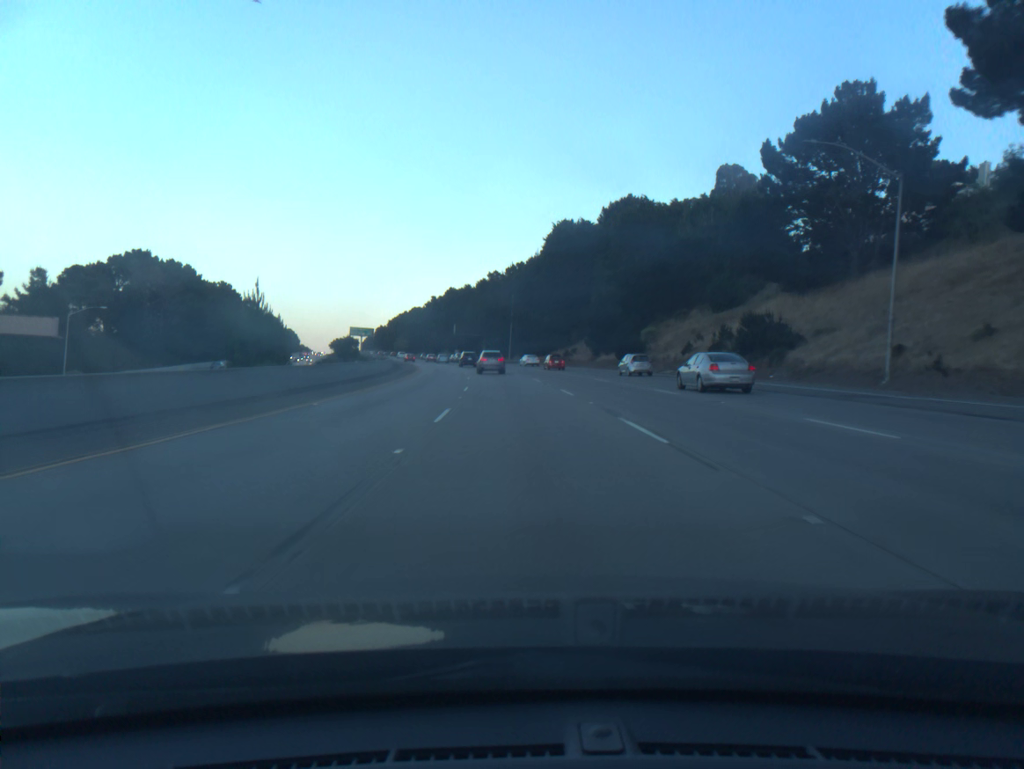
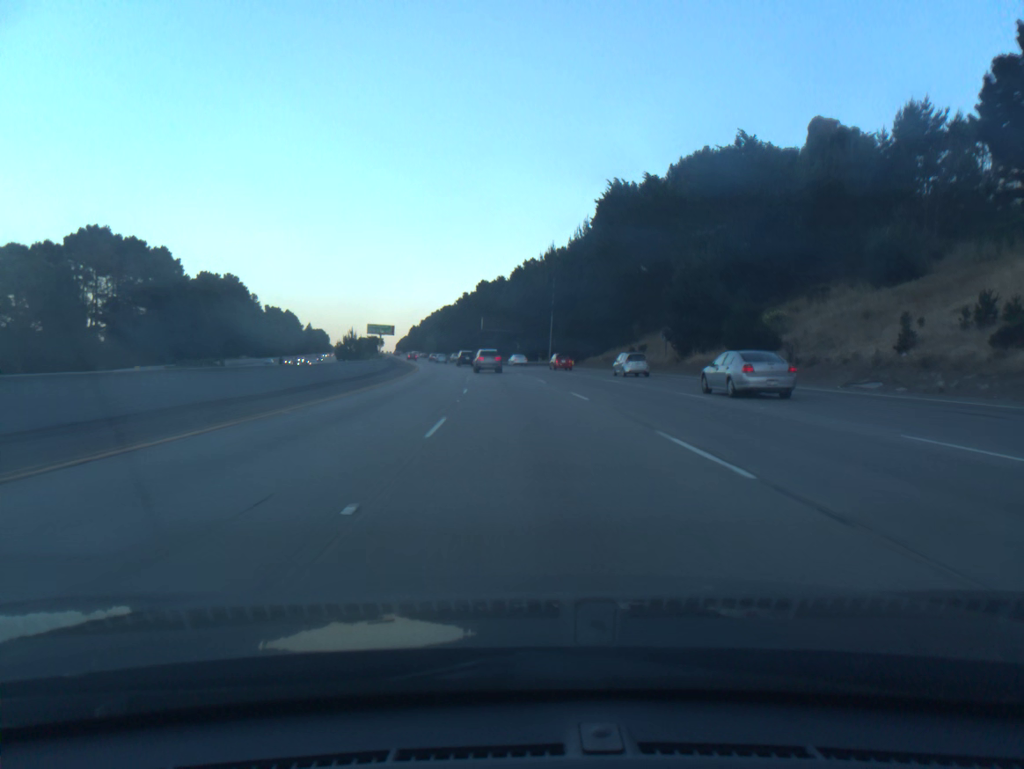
(-0.8, +32.3) m; -3°
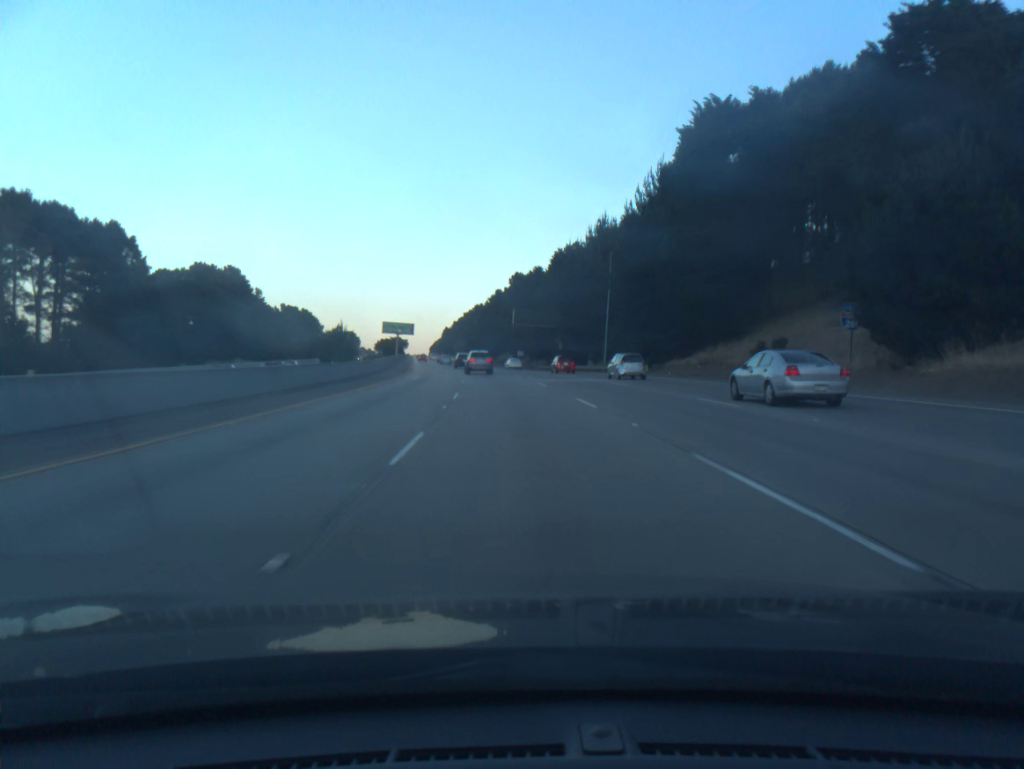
(-0.7, +32.3) m; -3°
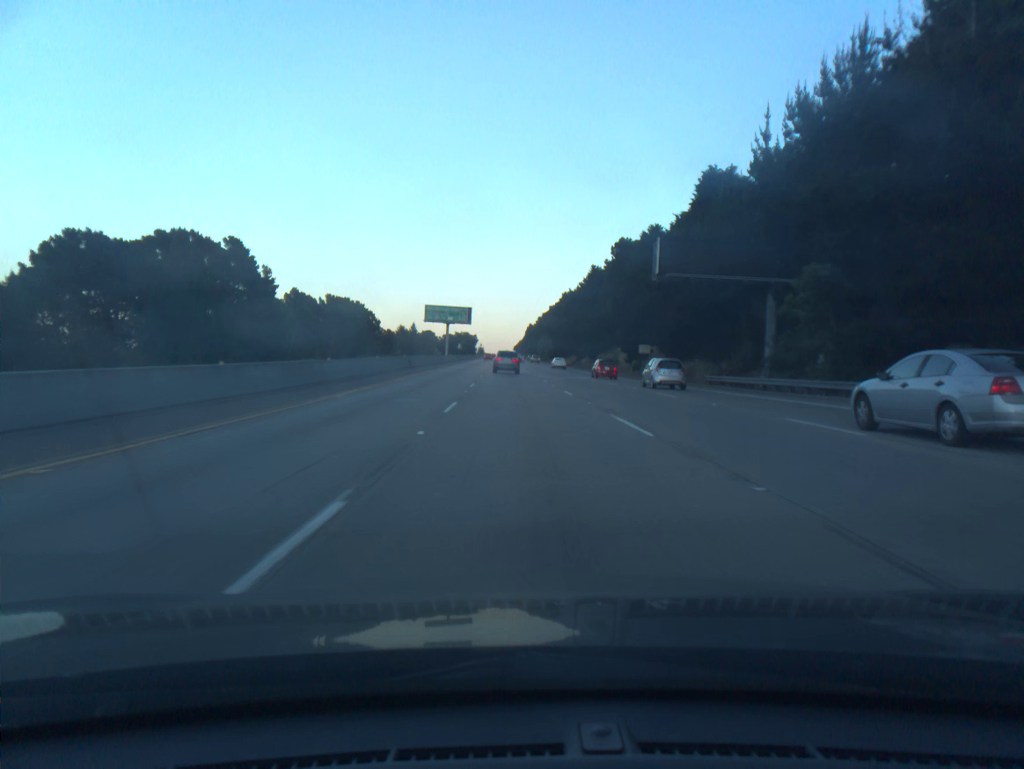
(-3.5, +64.3) m; -6°
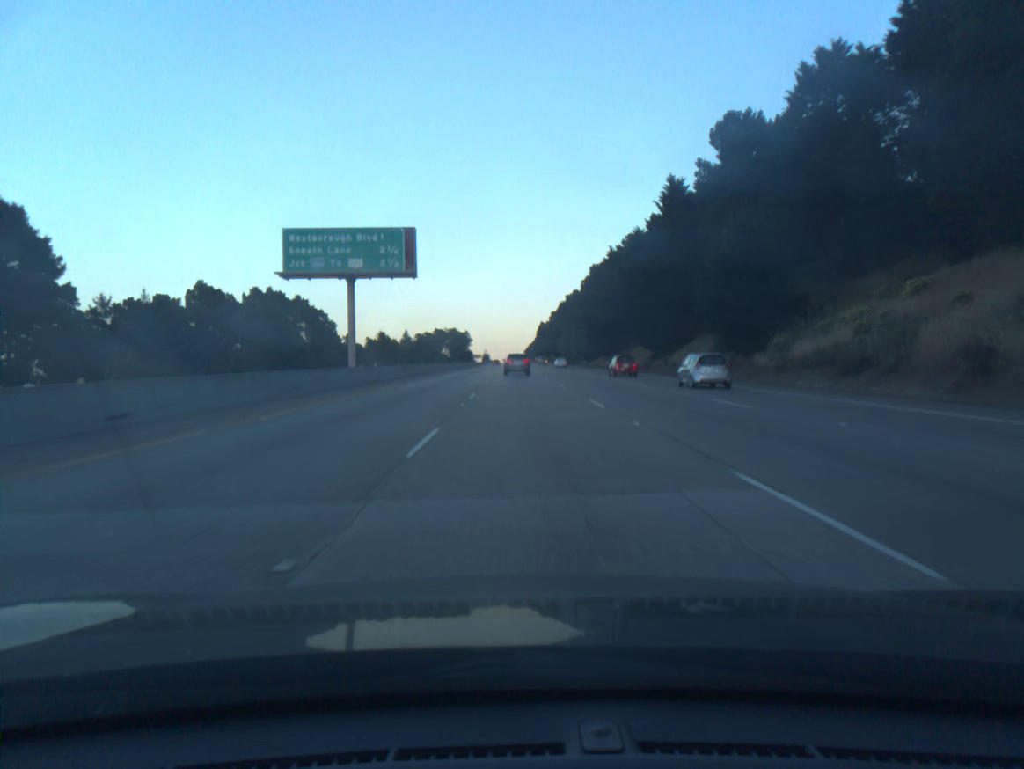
(-1.6, +80.8) m; -1°
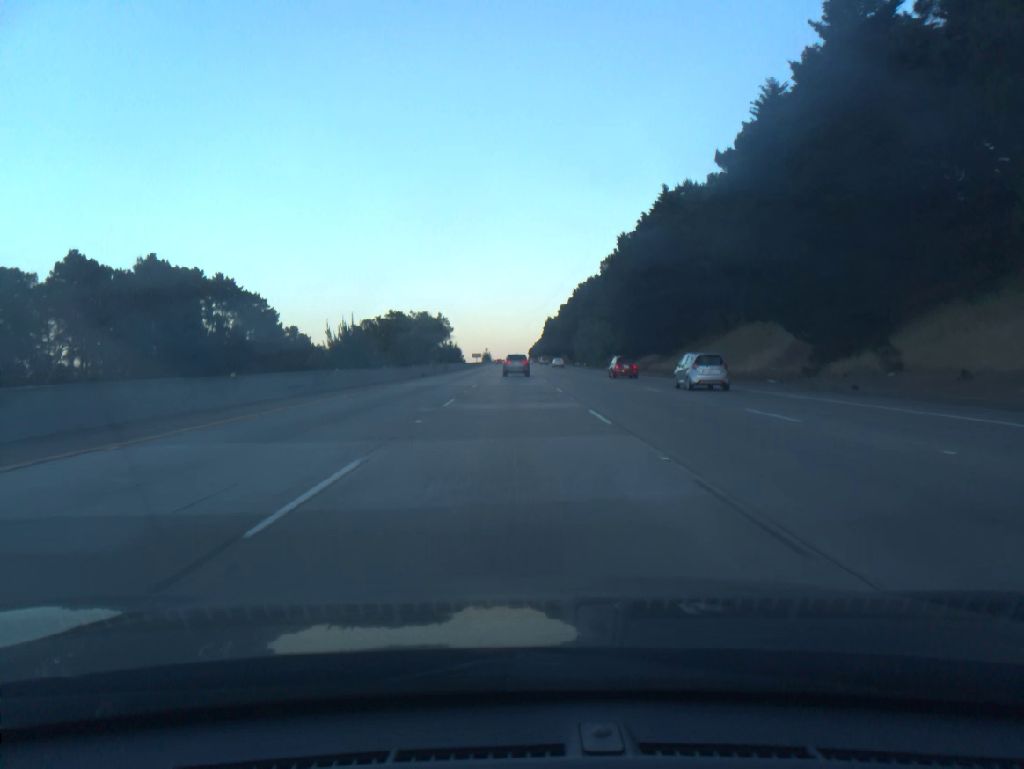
(0.0, +48.5) m; 0°
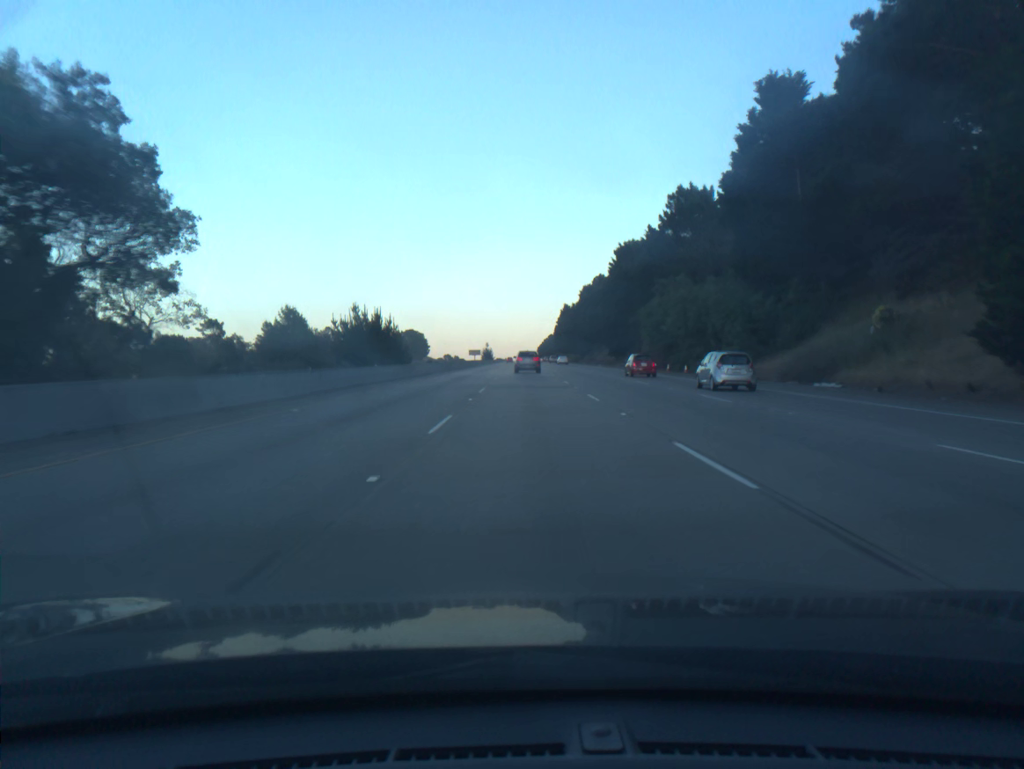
(-0.8, +80.7) m; 0°
